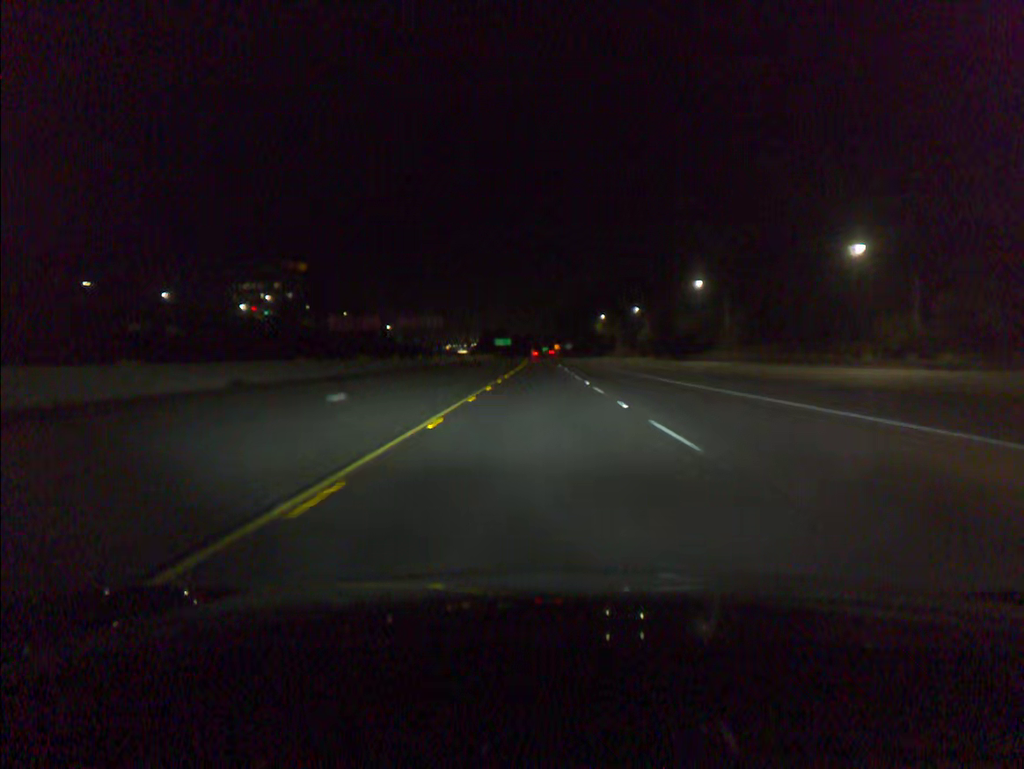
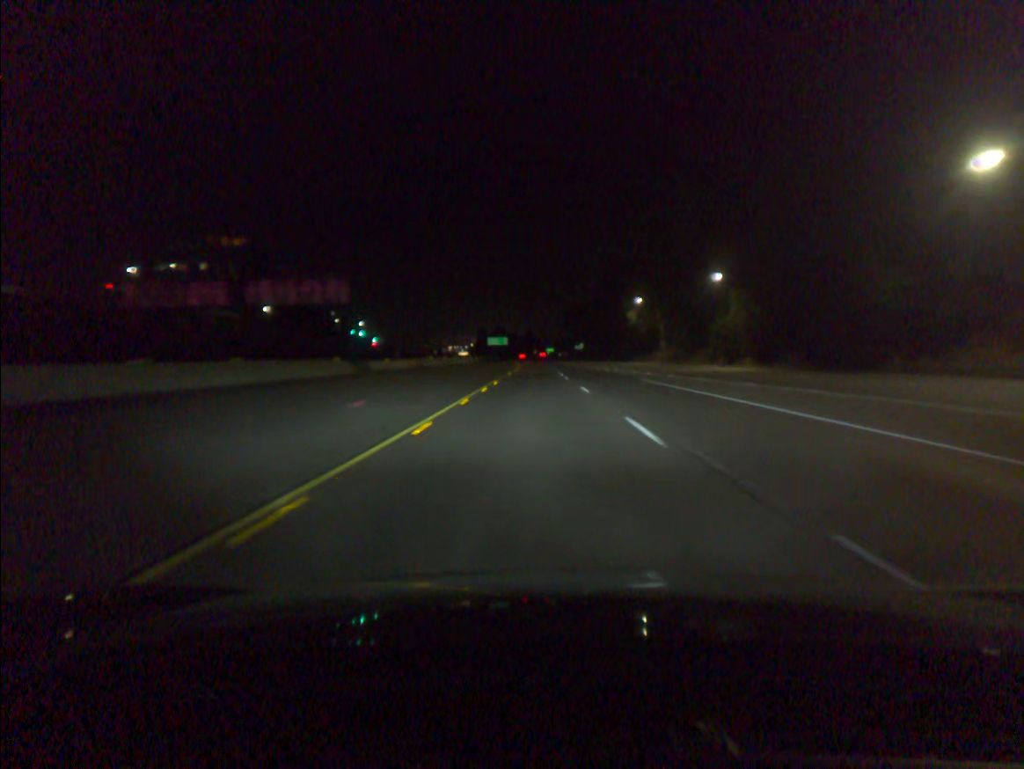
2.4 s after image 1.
(-0.1, +73.3) m; 0°
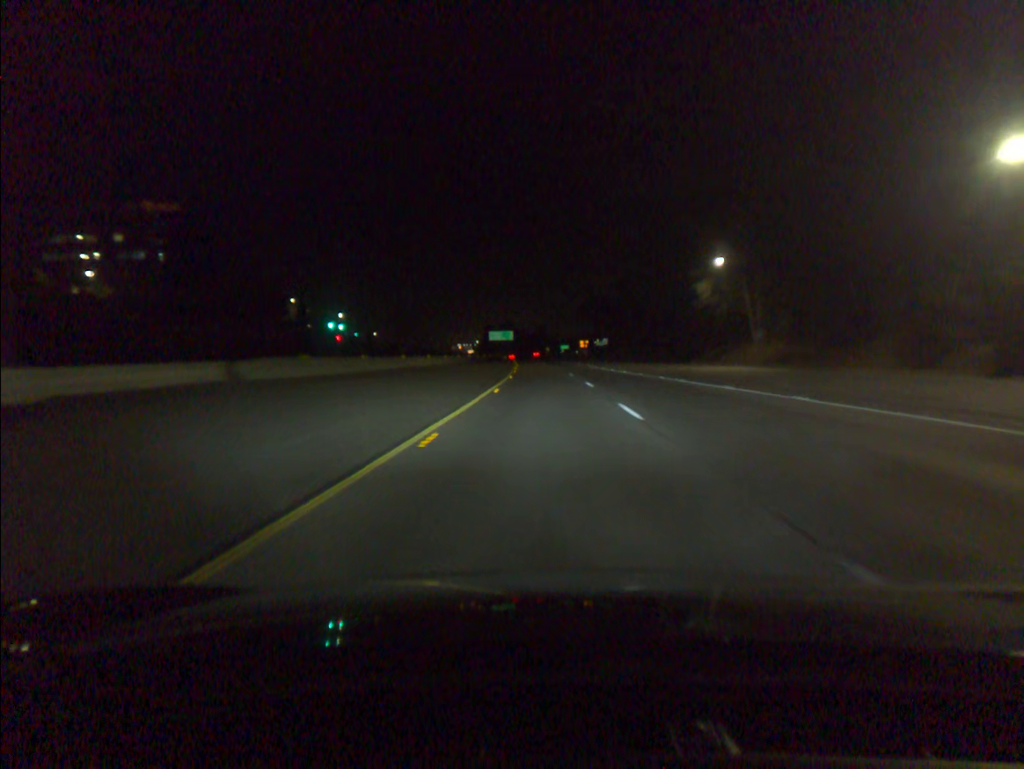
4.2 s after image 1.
(-0.5, +55.0) m; -1°
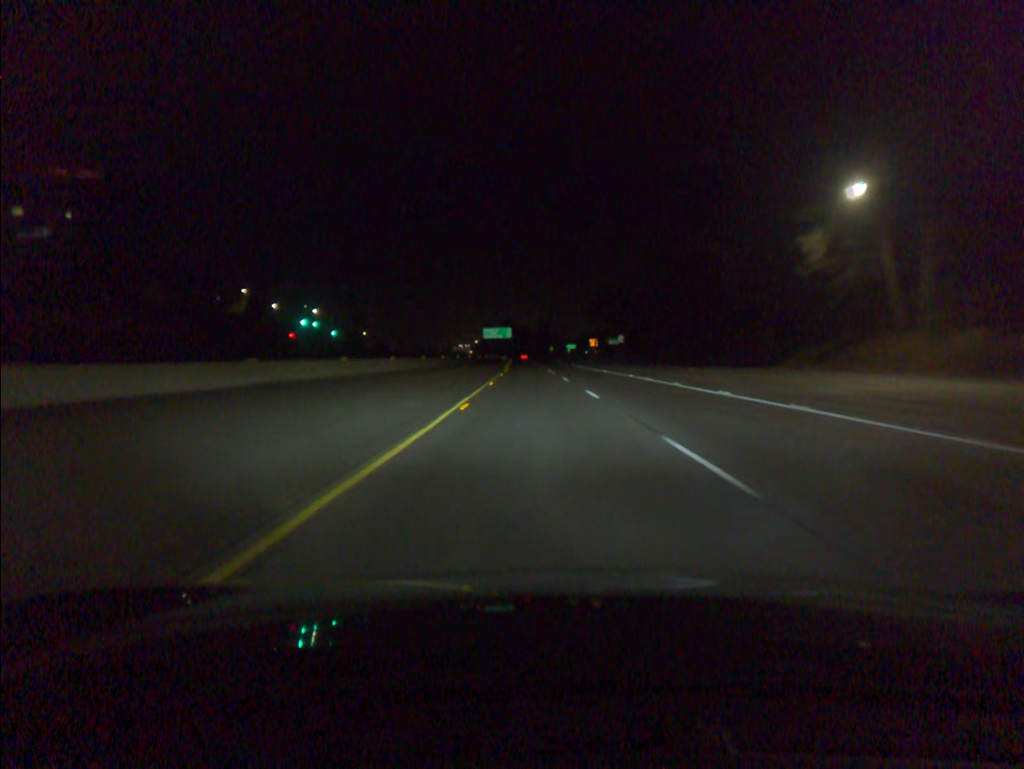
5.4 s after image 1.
(0.0, +36.6) m; 0°
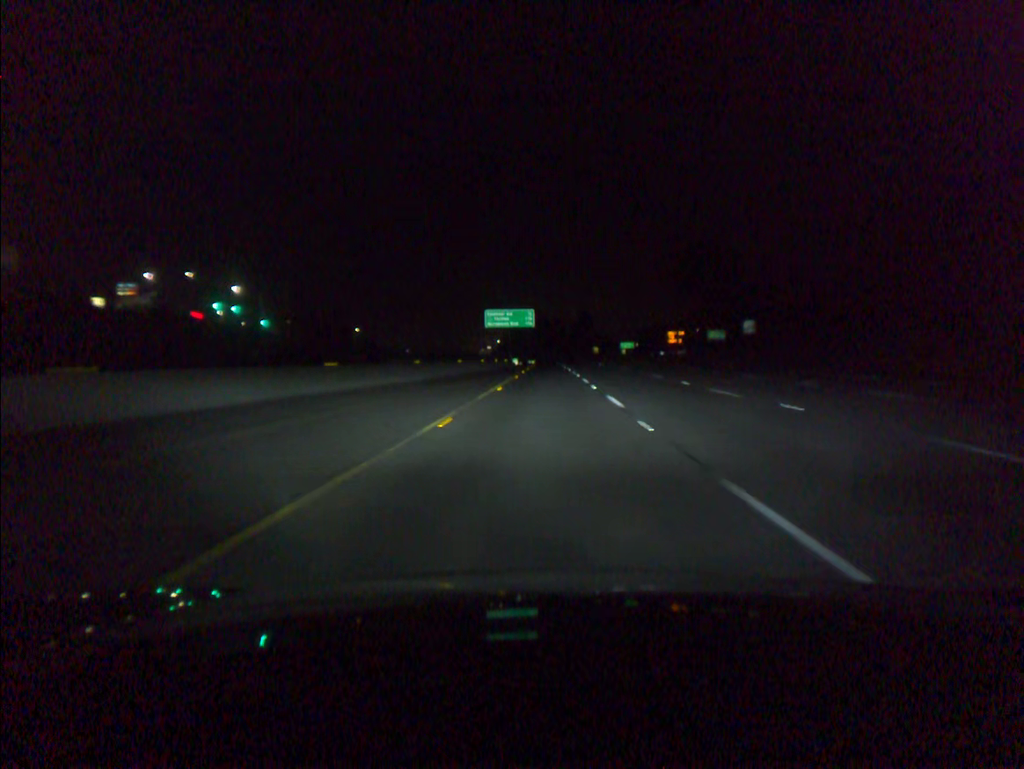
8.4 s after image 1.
(-2.2, +91.5) m; -2°
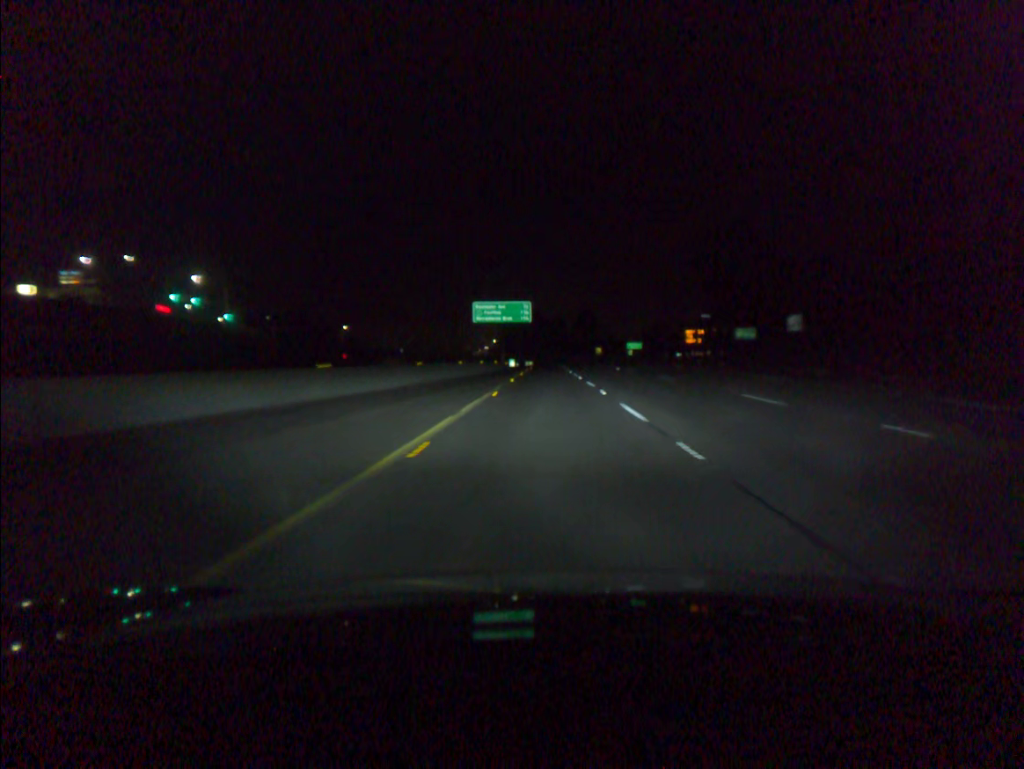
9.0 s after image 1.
(0.0, +18.3) m; 0°
